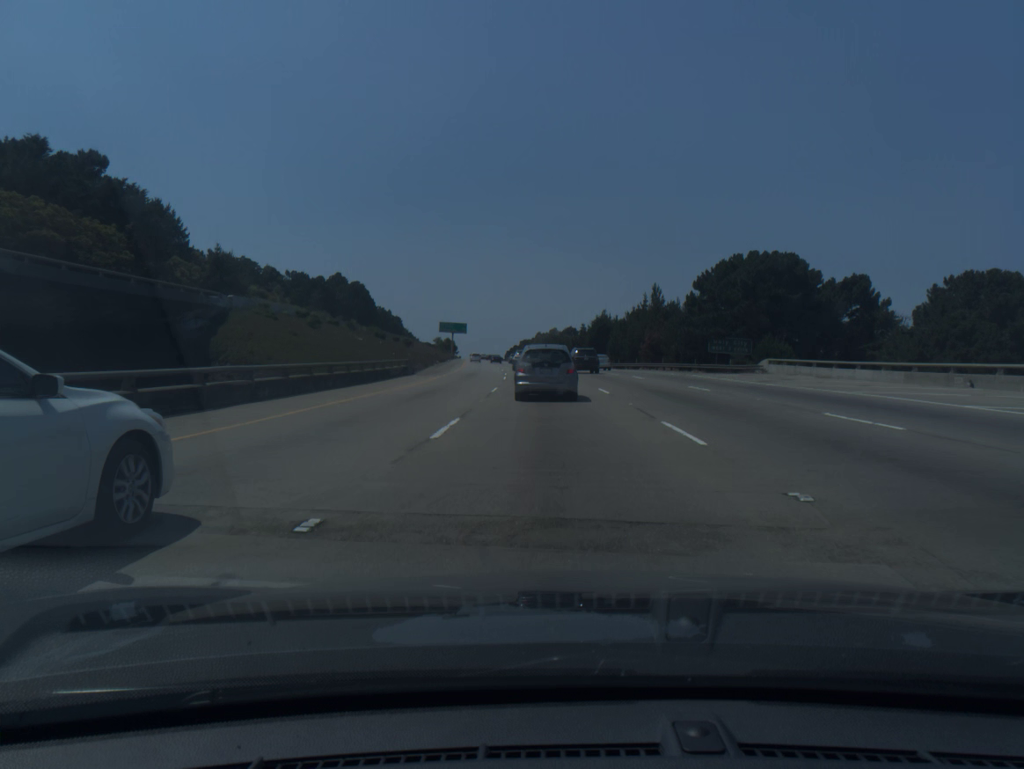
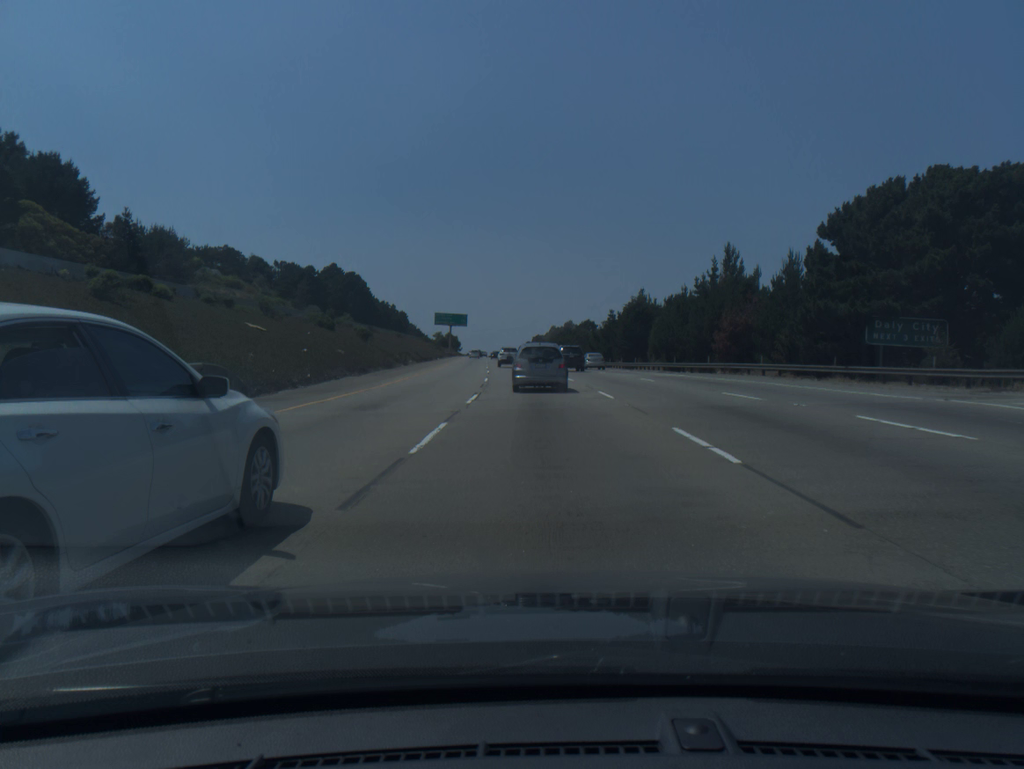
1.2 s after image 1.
(-0.2, +31.1) m; -1°
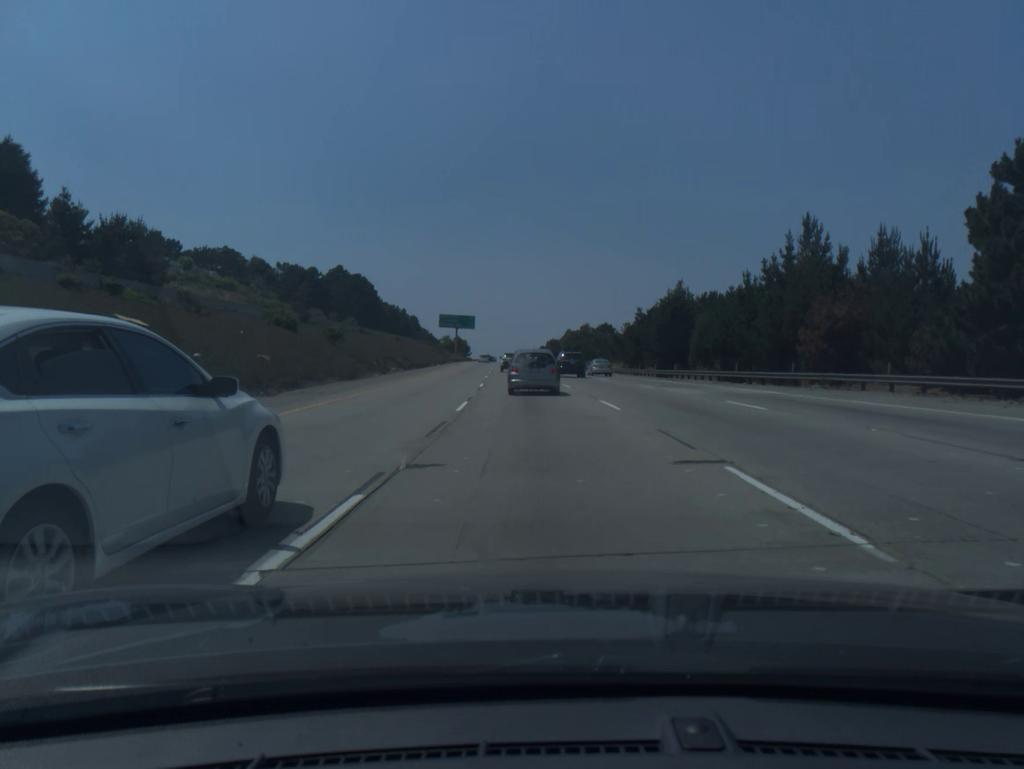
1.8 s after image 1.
(-0.1, +15.5) m; -1°
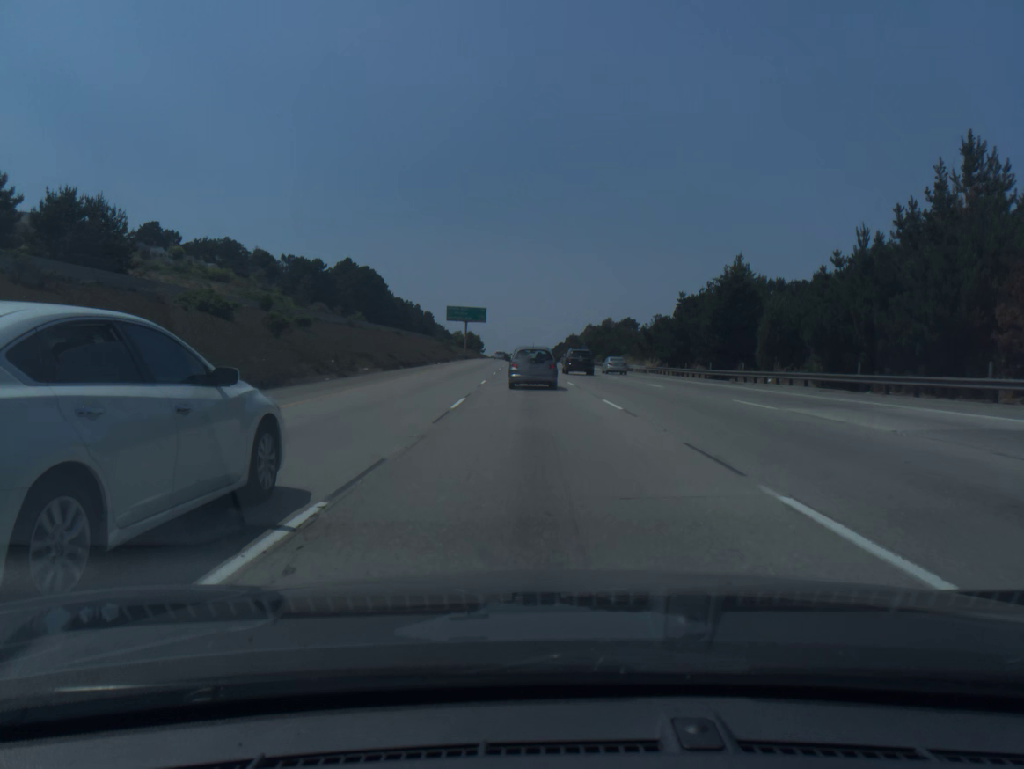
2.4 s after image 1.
(-0.2, +15.4) m; -1°
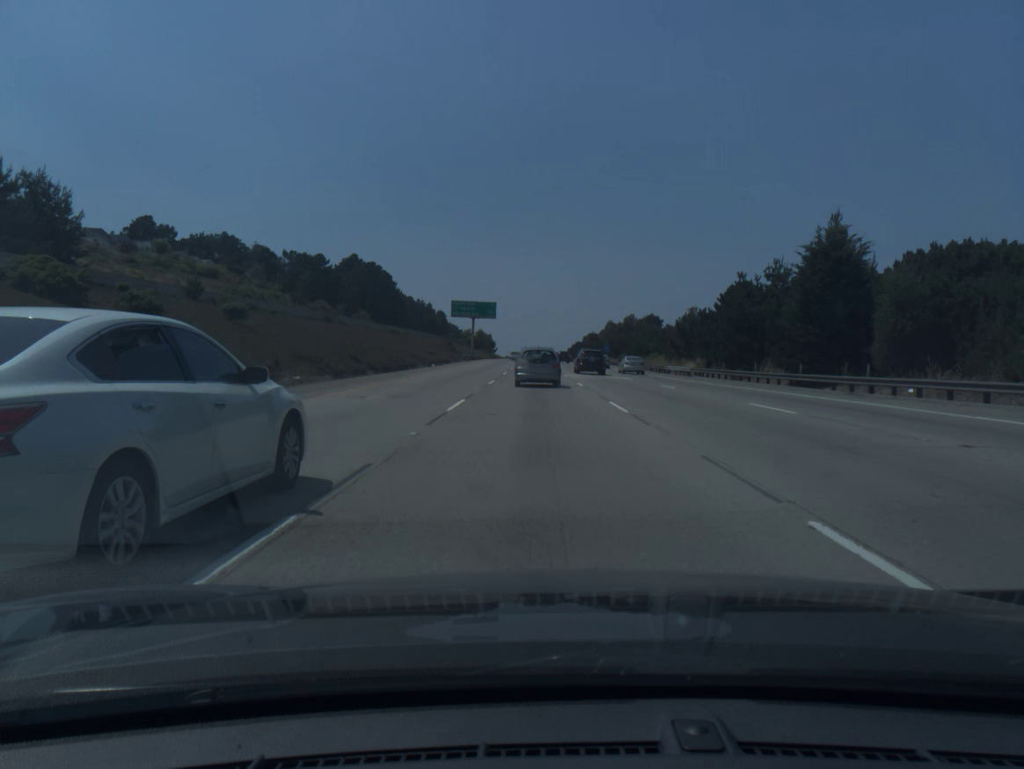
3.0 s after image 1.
(-0.1, +15.3) m; -1°
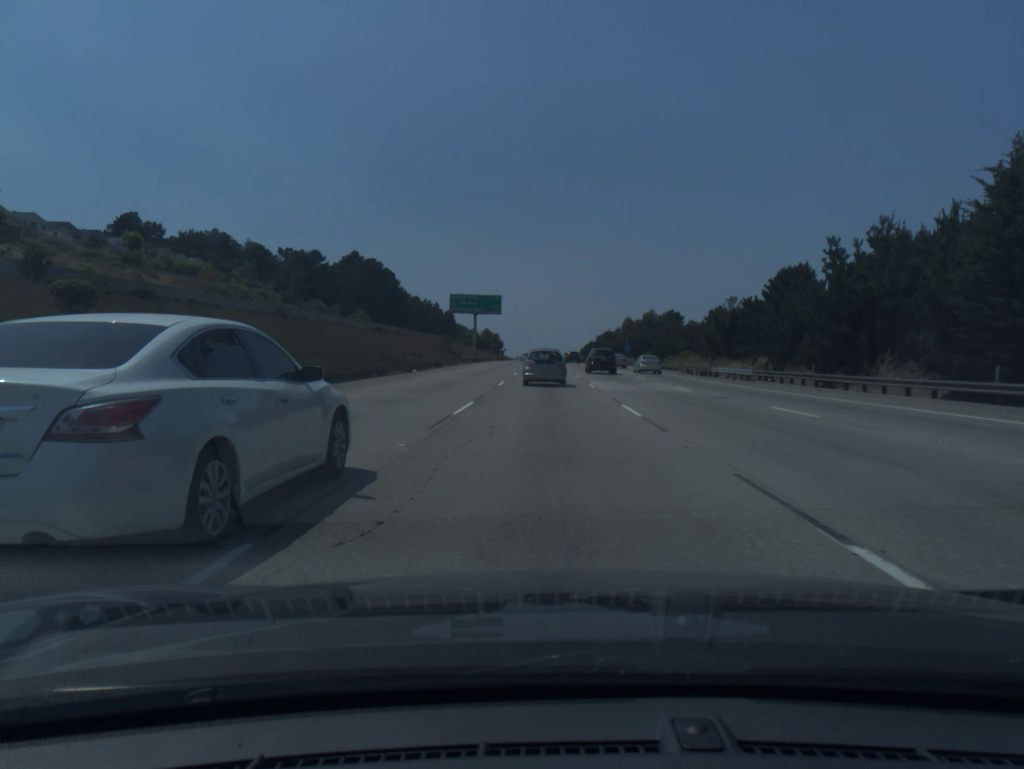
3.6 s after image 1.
(-0.1, +15.3) m; -1°
